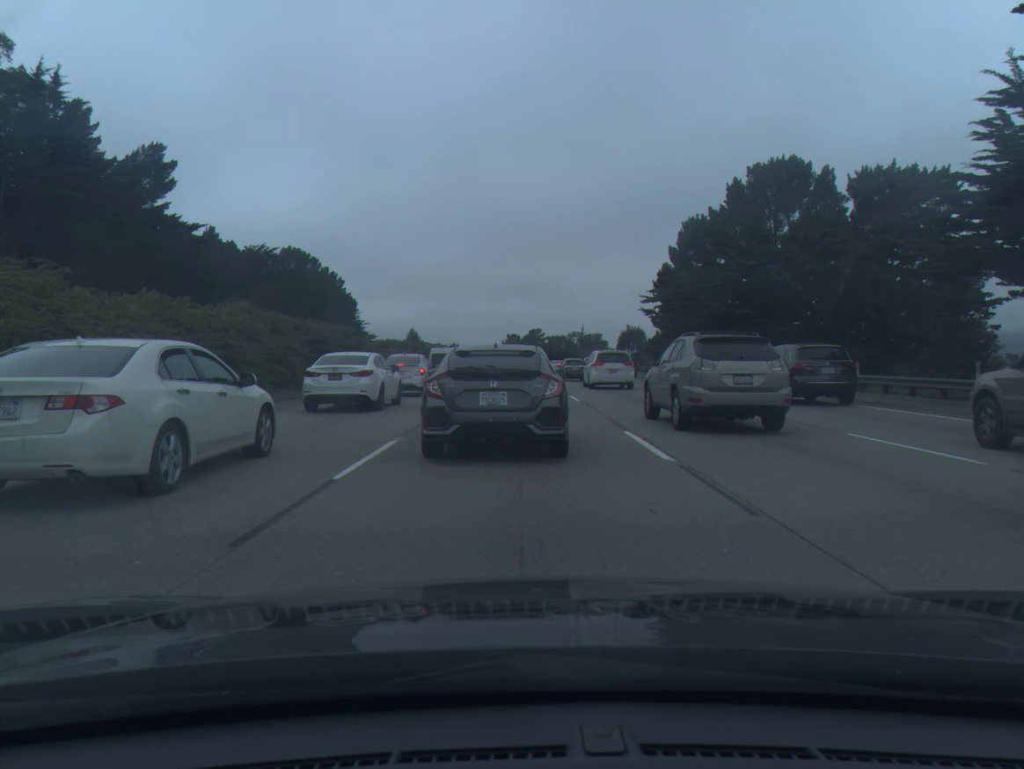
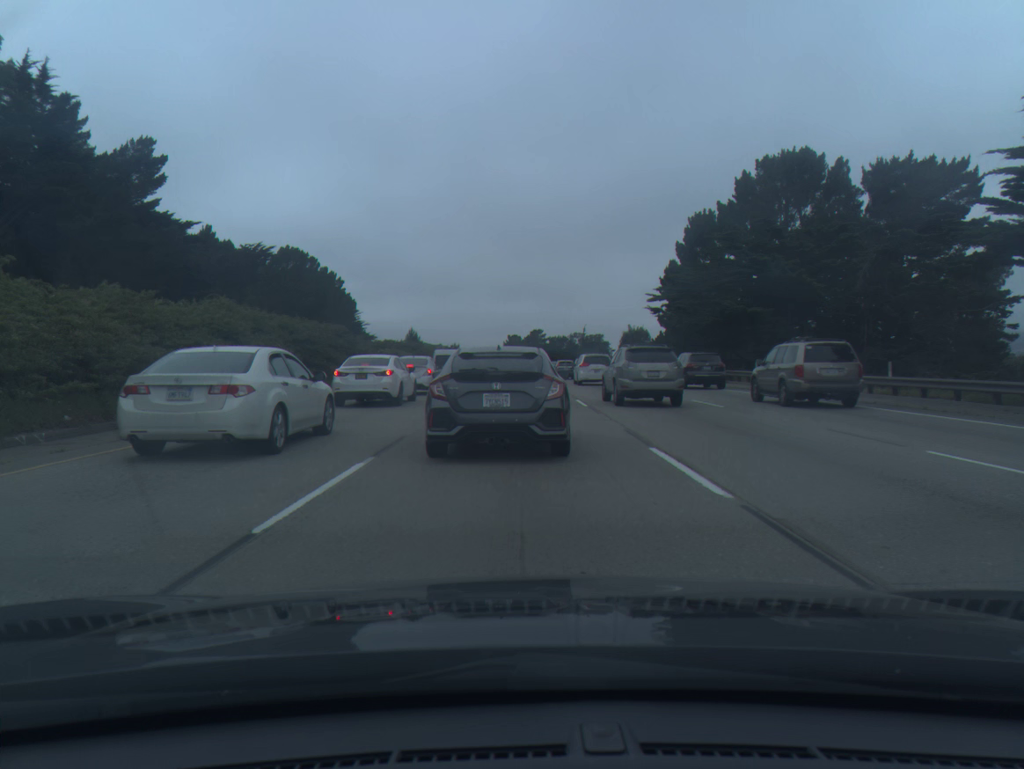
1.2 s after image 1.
(0.0, +2.5) m; 0°
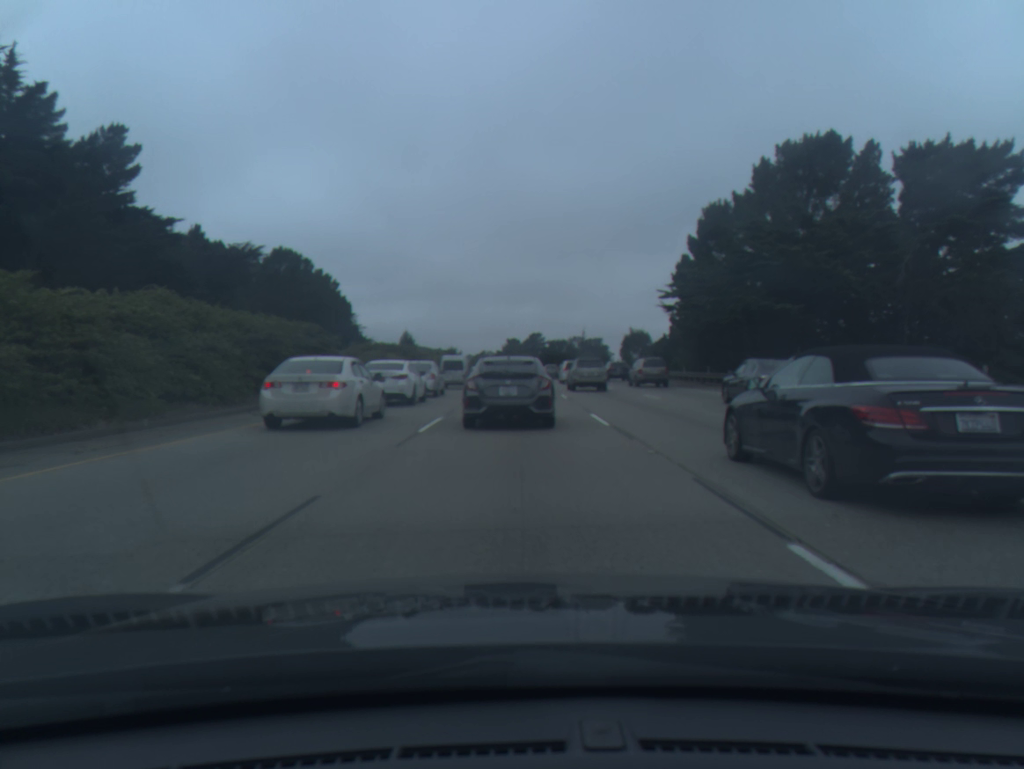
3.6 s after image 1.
(0.0, +5.6) m; 0°
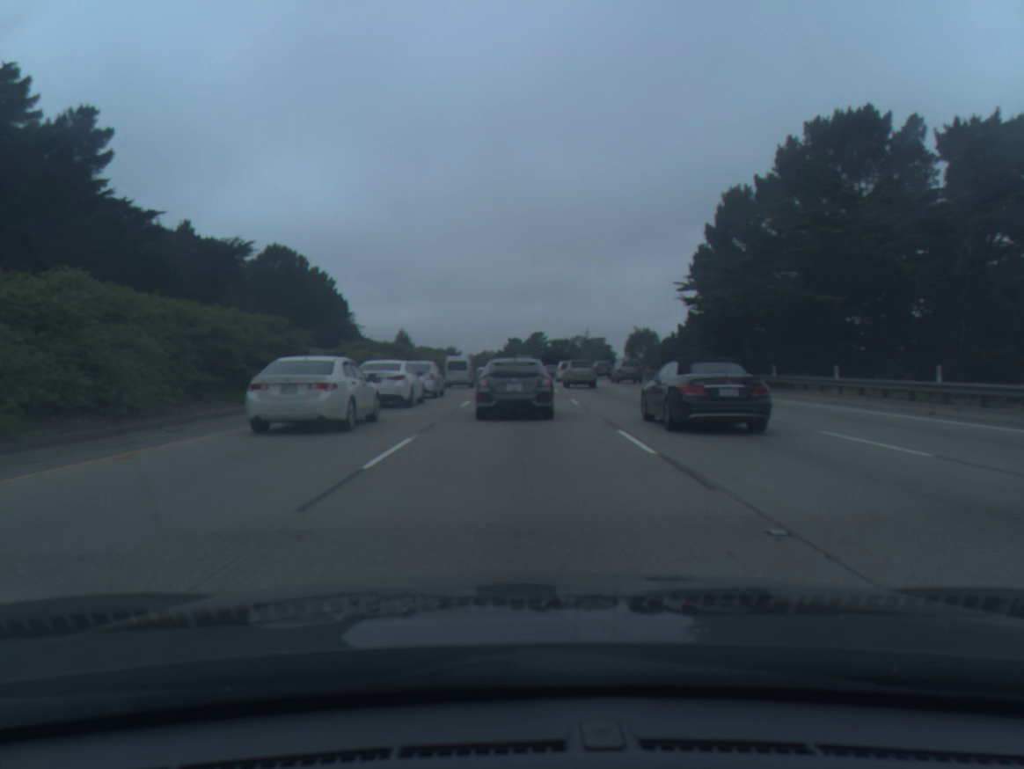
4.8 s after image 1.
(0.0, +5.1) m; -1°
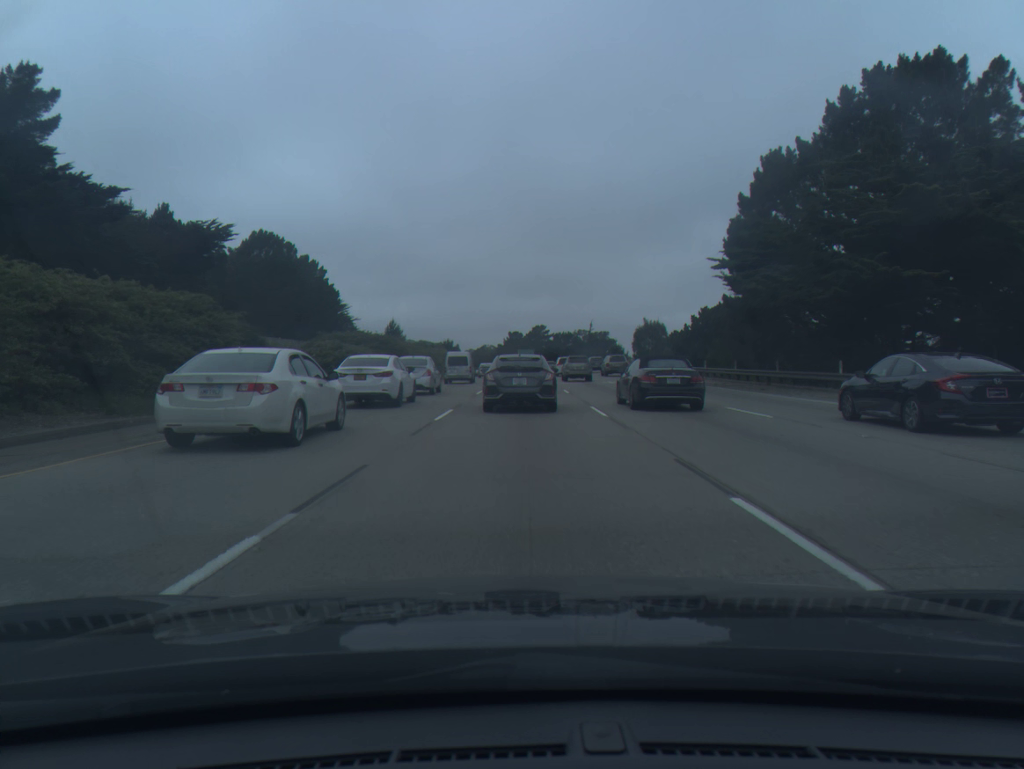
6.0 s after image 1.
(0.0, +7.6) m; 0°
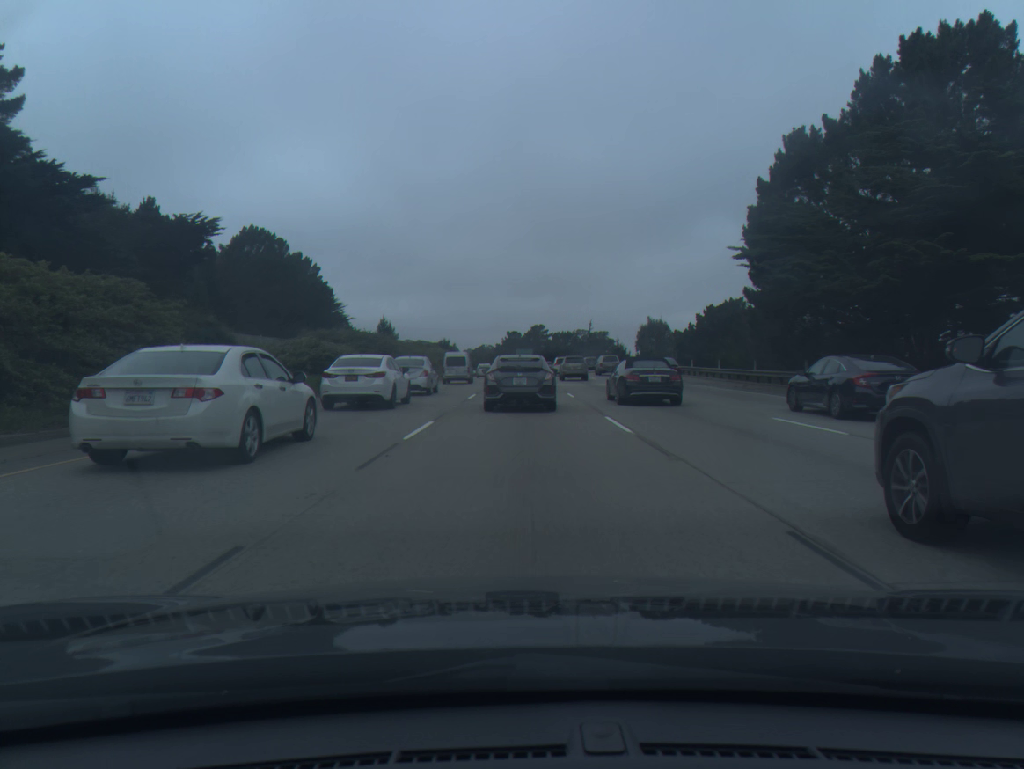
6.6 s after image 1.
(0.0, +4.1) m; 0°
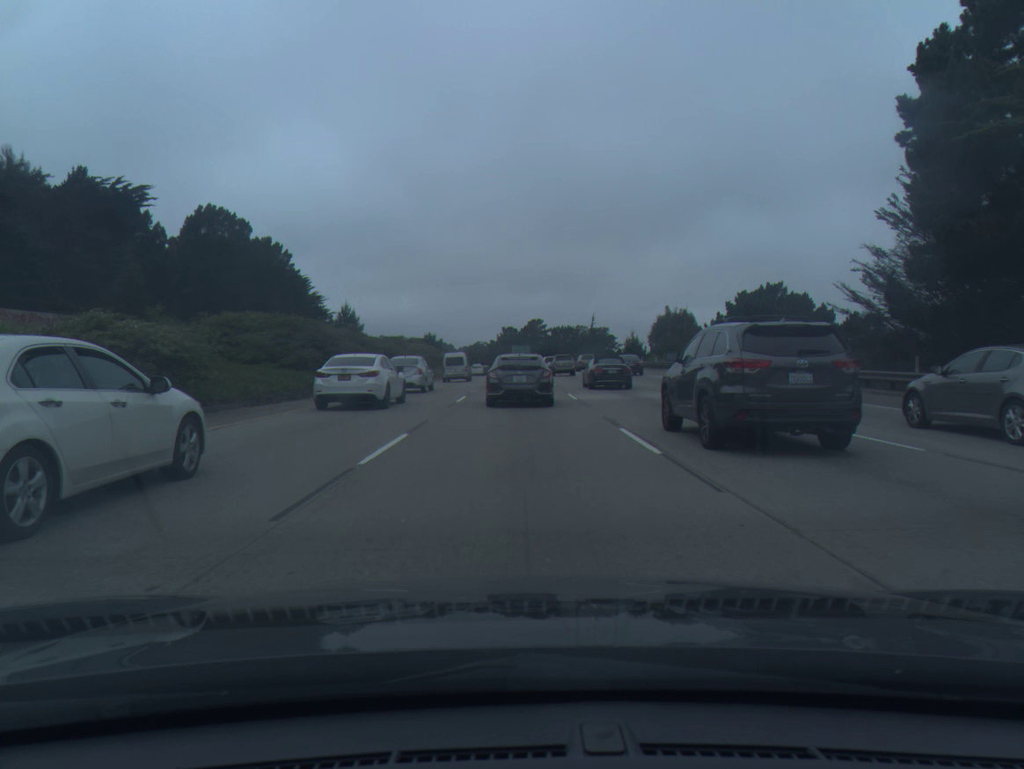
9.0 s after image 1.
(+0.1, +17.6) m; 0°
